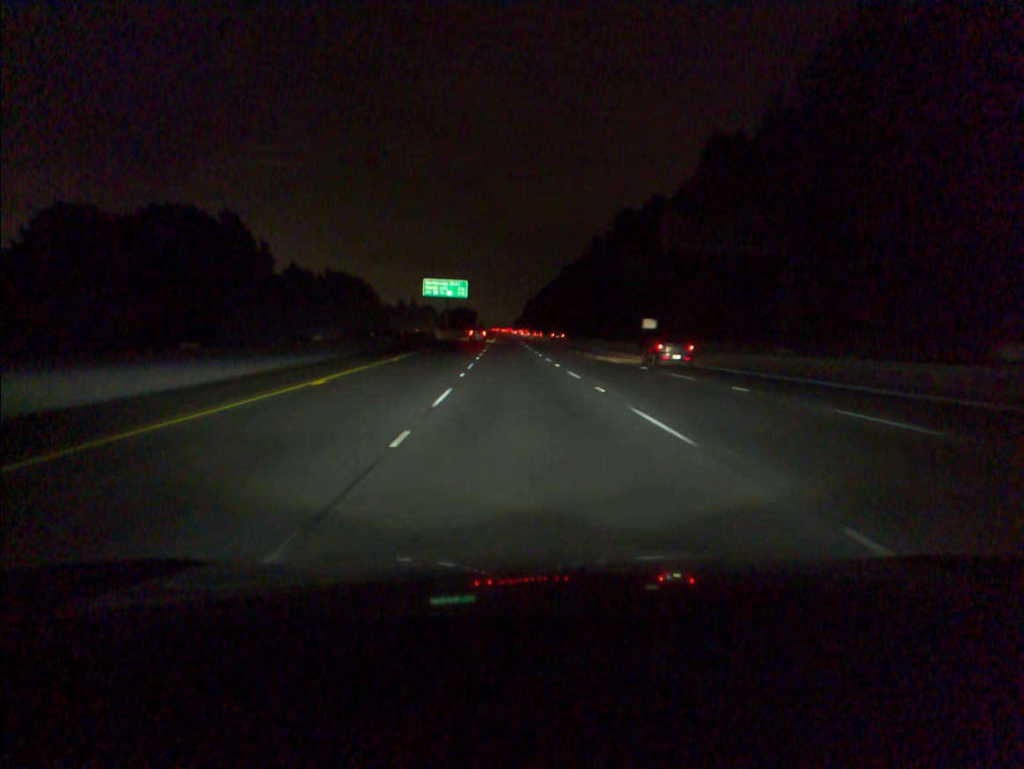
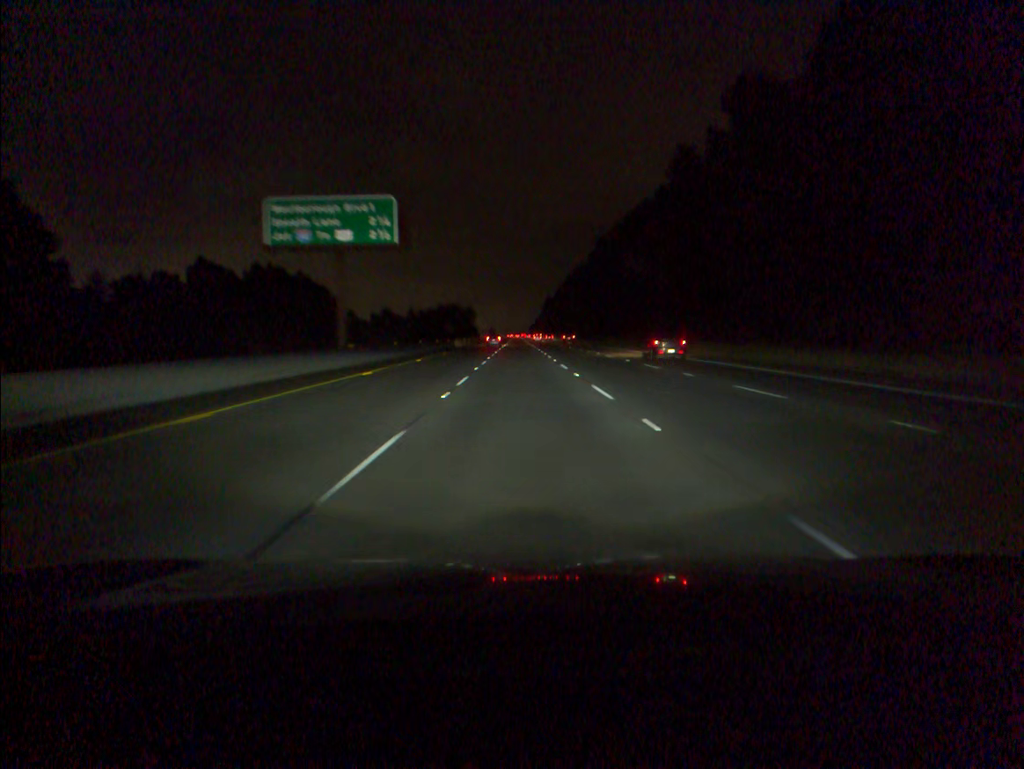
(-1.5, +81.1) m; -1°
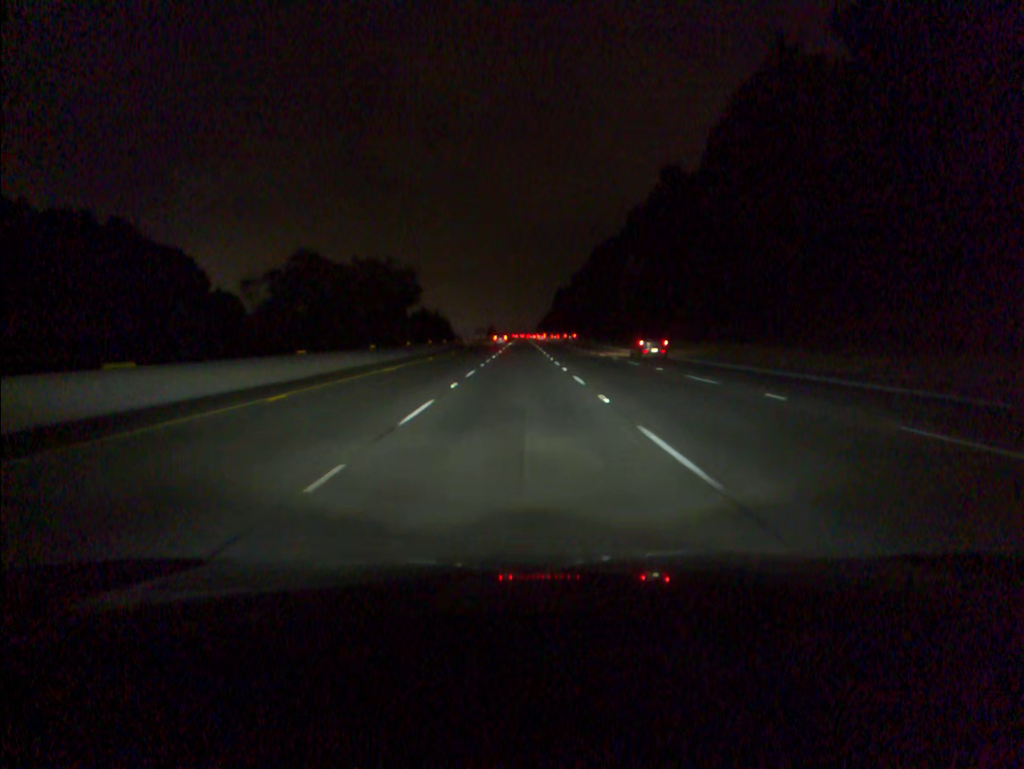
(-0.2, +82.4) m; 0°
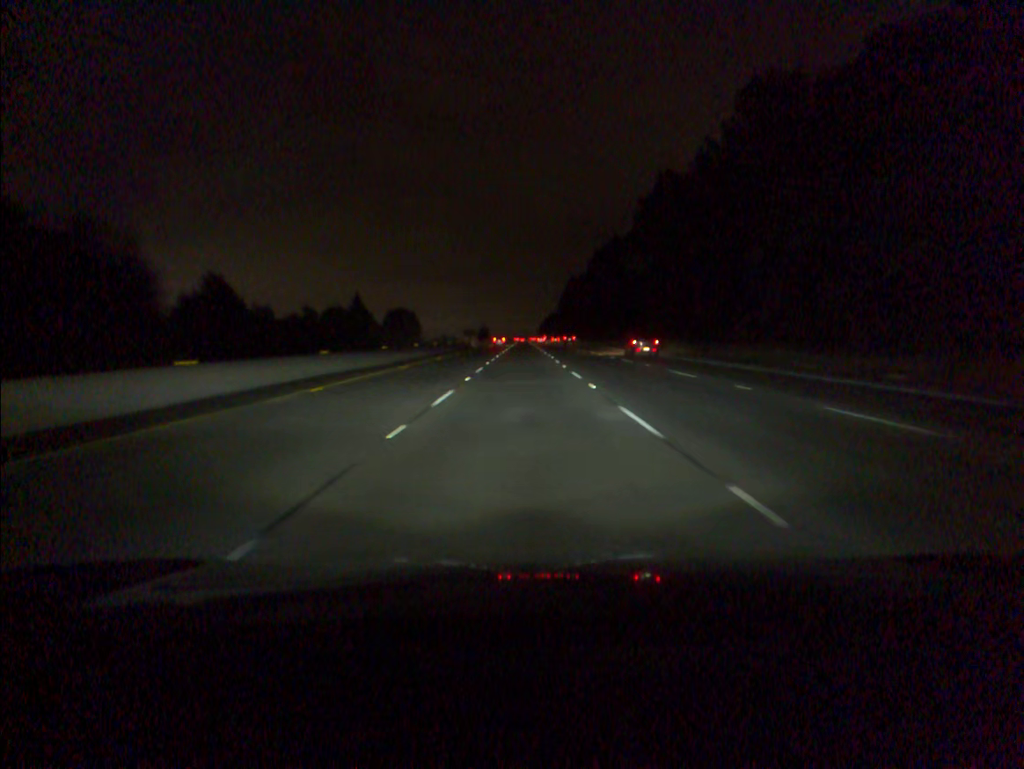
(-0.1, +84.4) m; 0°
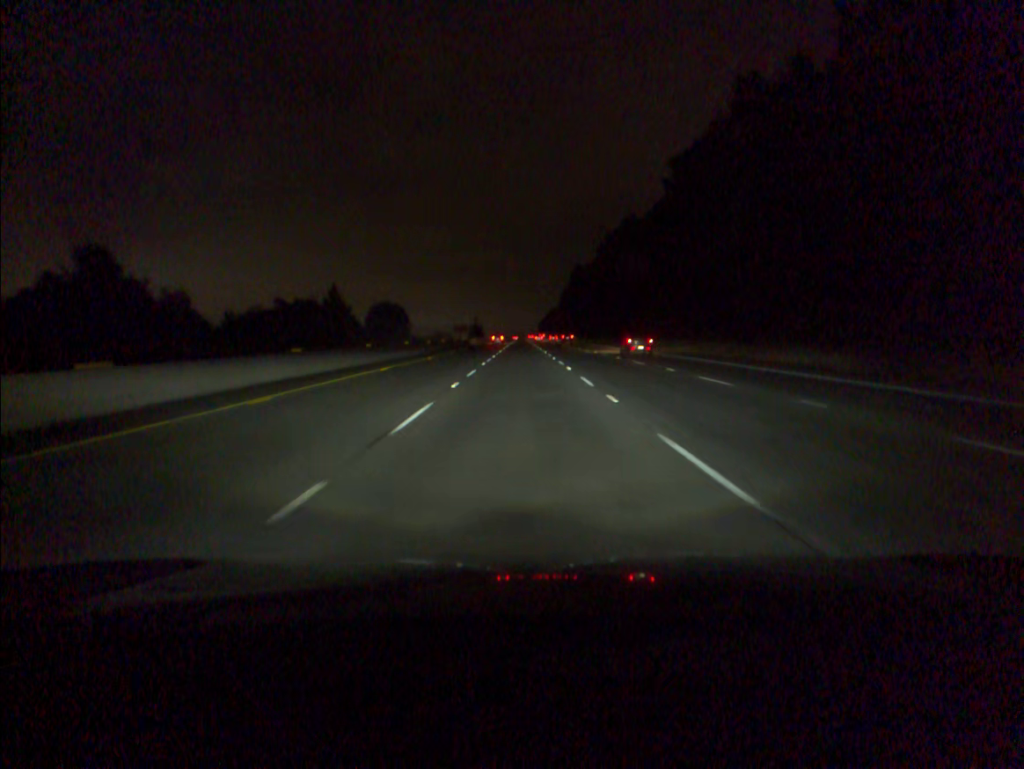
(0.0, +33.7) m; 0°
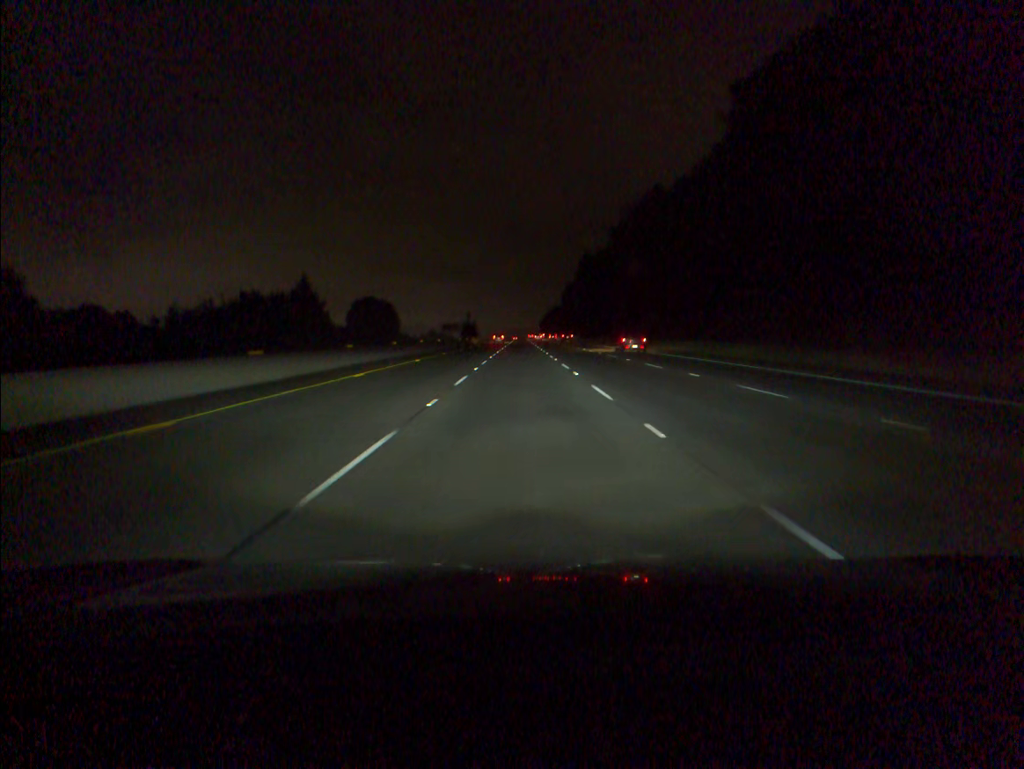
(0.0, +33.7) m; 0°
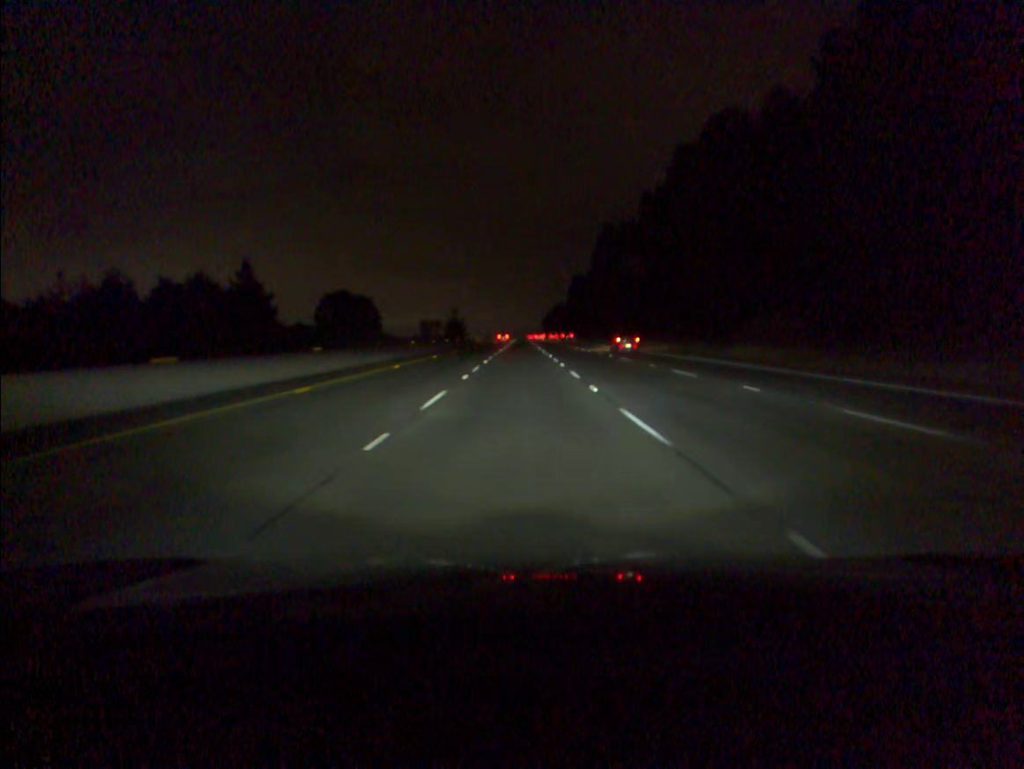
(0.0, +50.6) m; 0°
